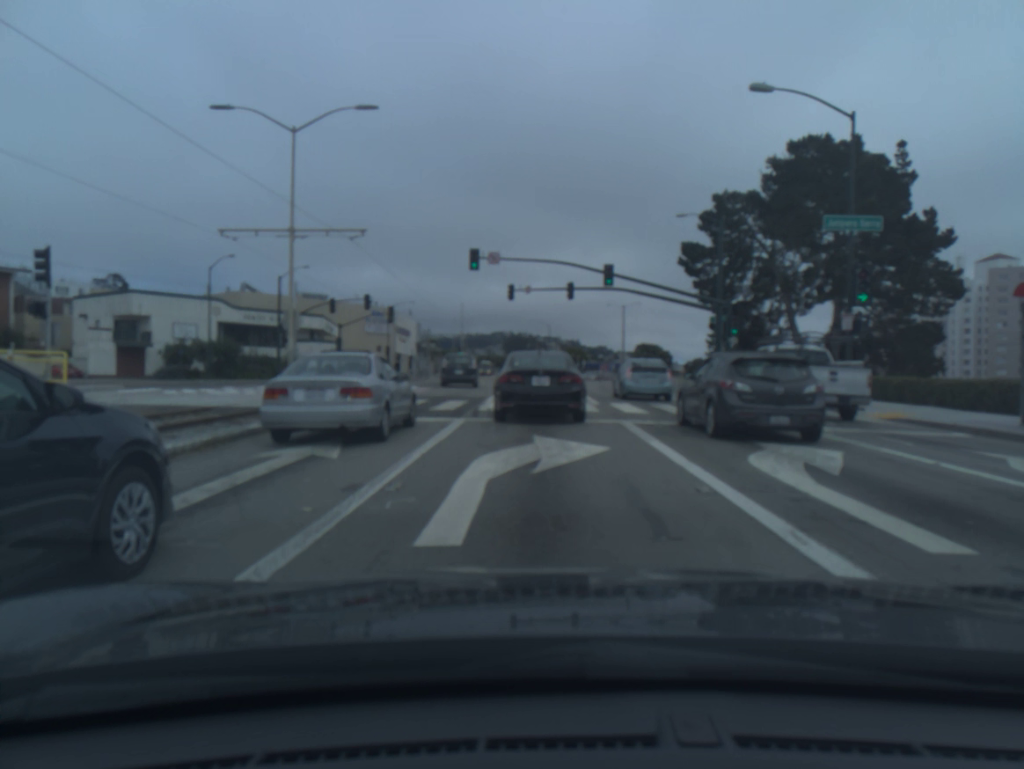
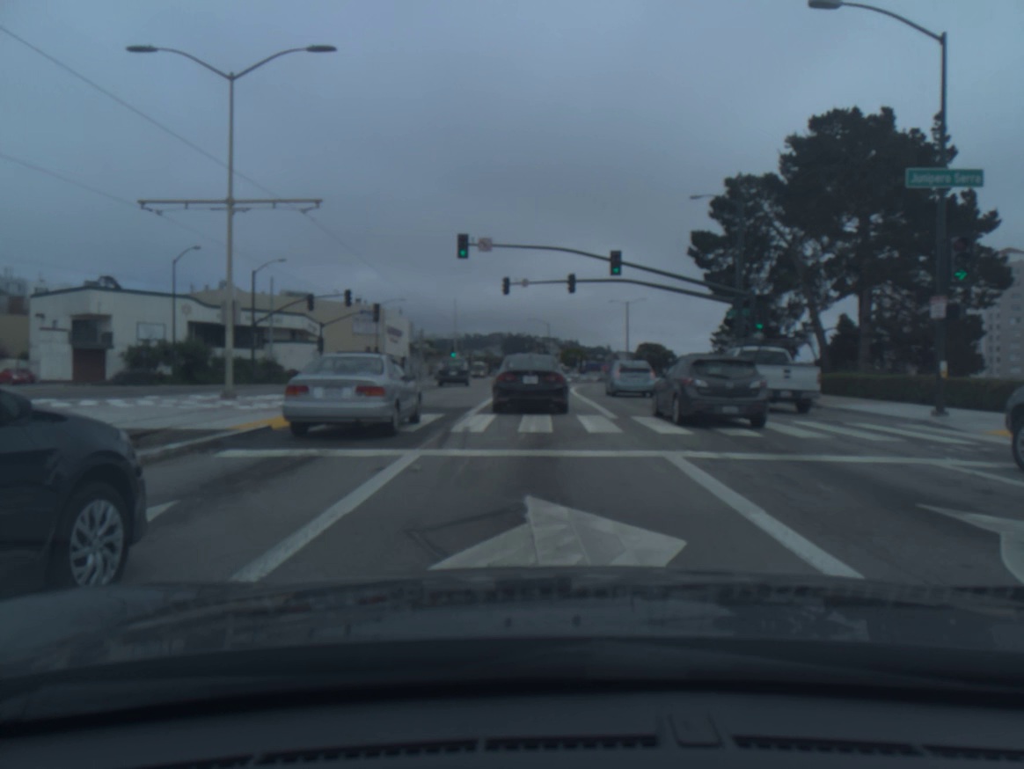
(0.0, +5.5) m; 0°
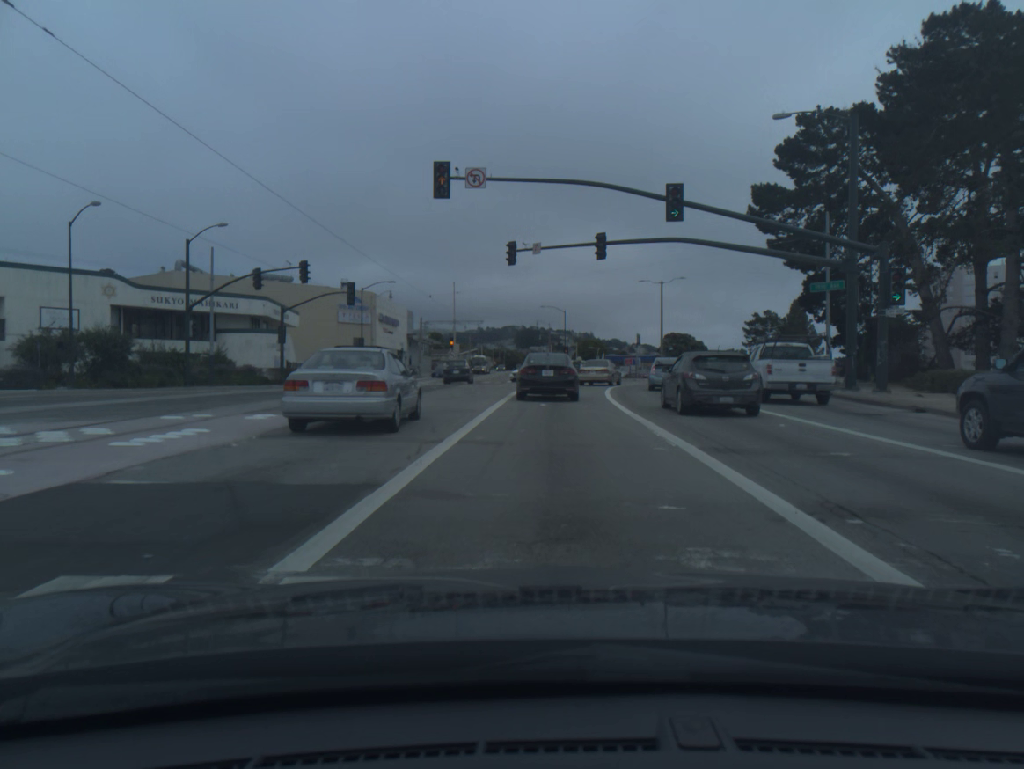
(-0.2, +13.9) m; -1°
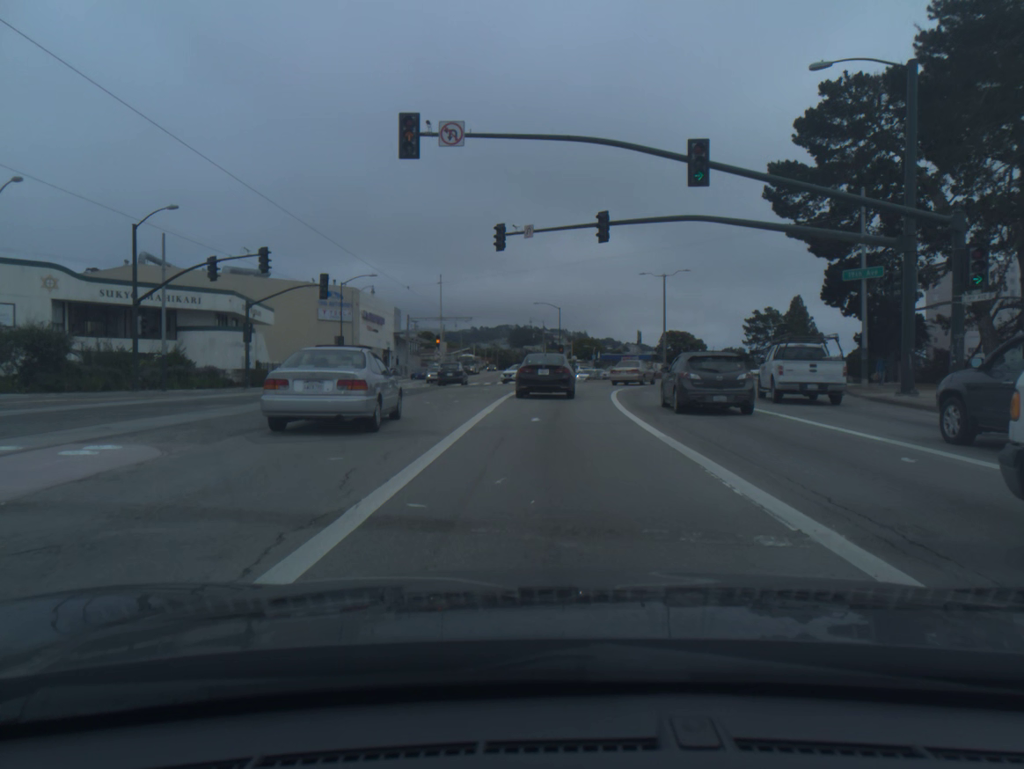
(0.0, +5.4) m; +1°
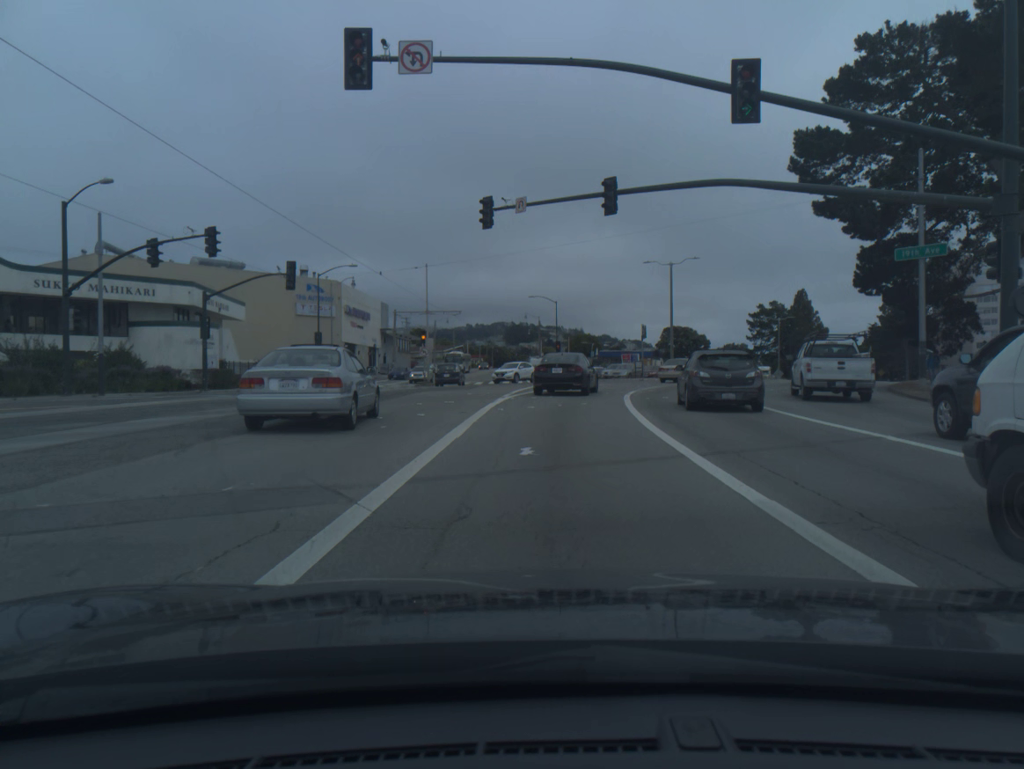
(0.0, +5.7) m; 0°
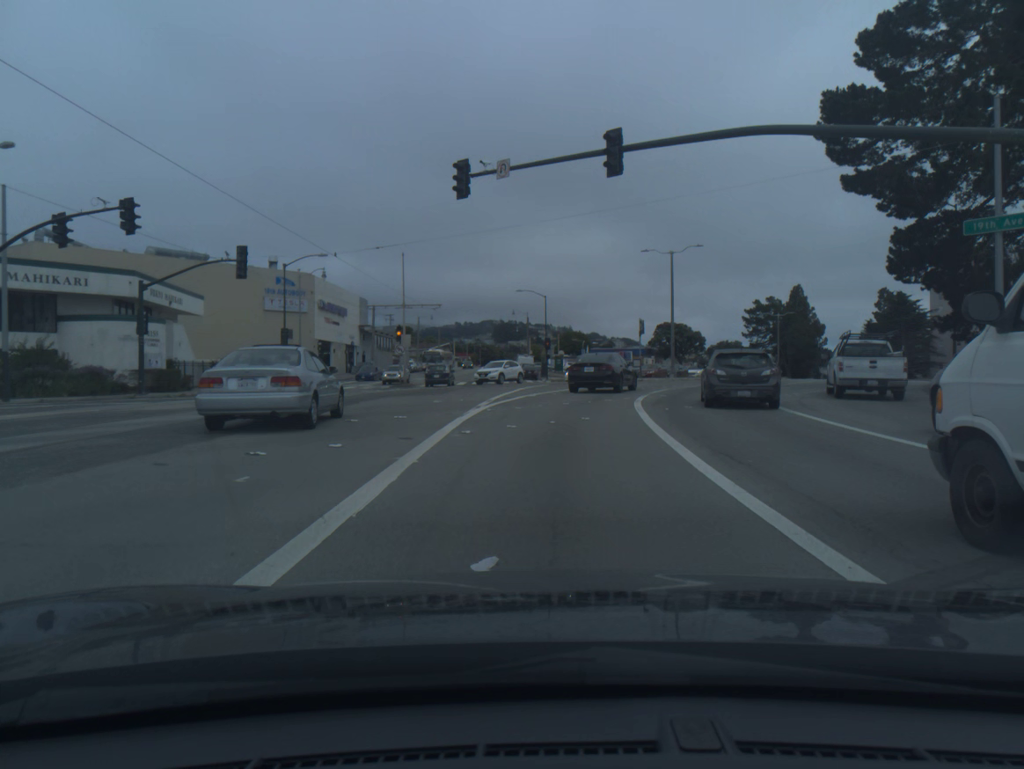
(0.0, +5.8) m; +1°
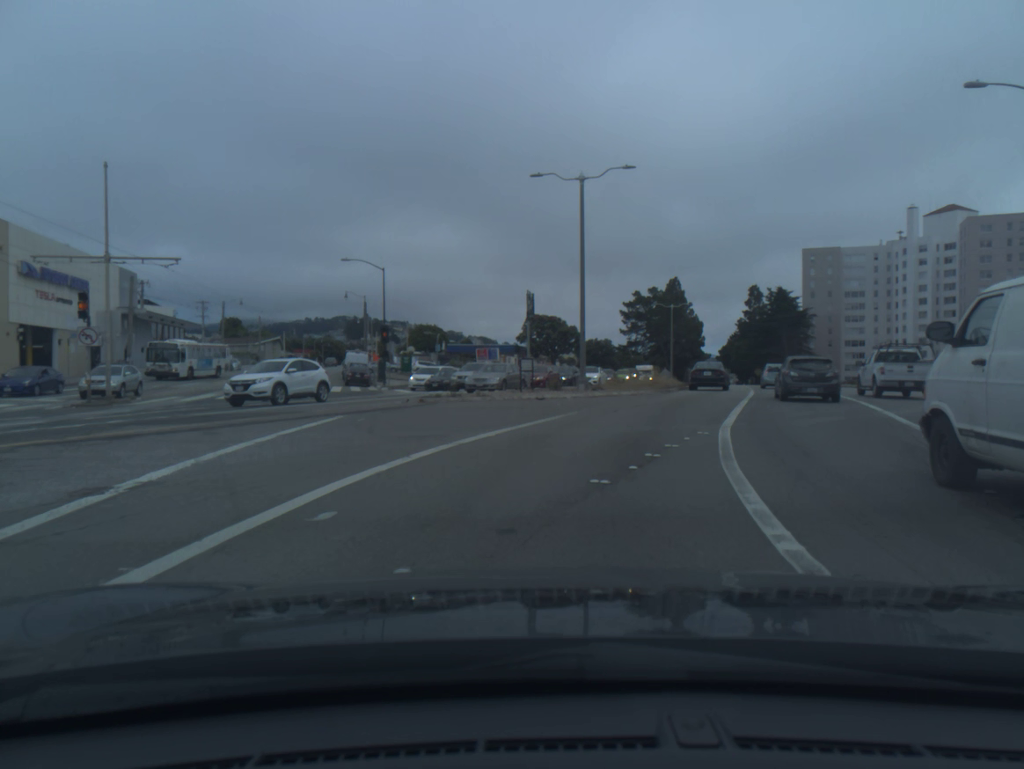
(+1.3, +23.9) m; +11°
